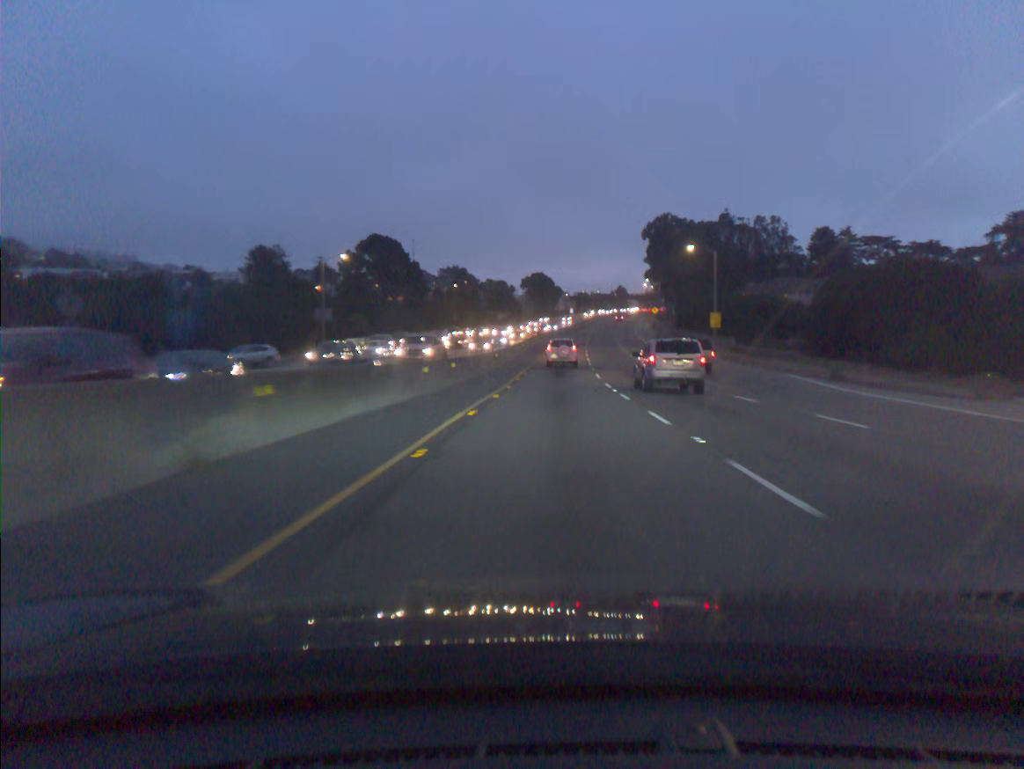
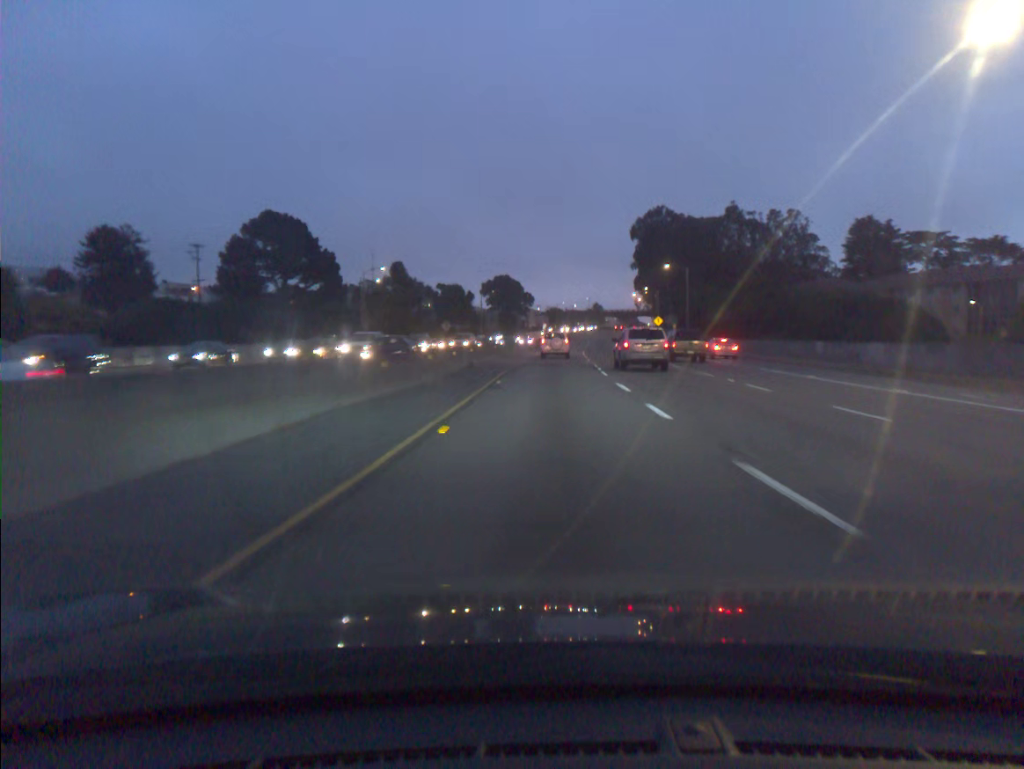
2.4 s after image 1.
(+1.1, +52.1) m; +2°
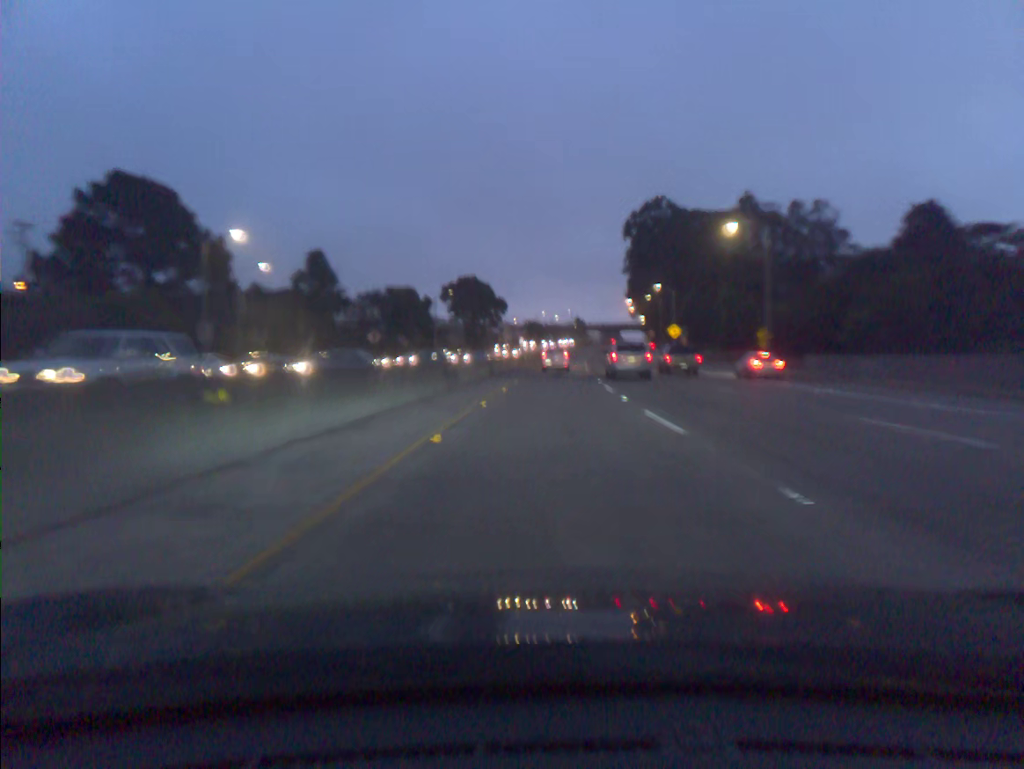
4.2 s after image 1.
(+0.4, +39.0) m; +2°
